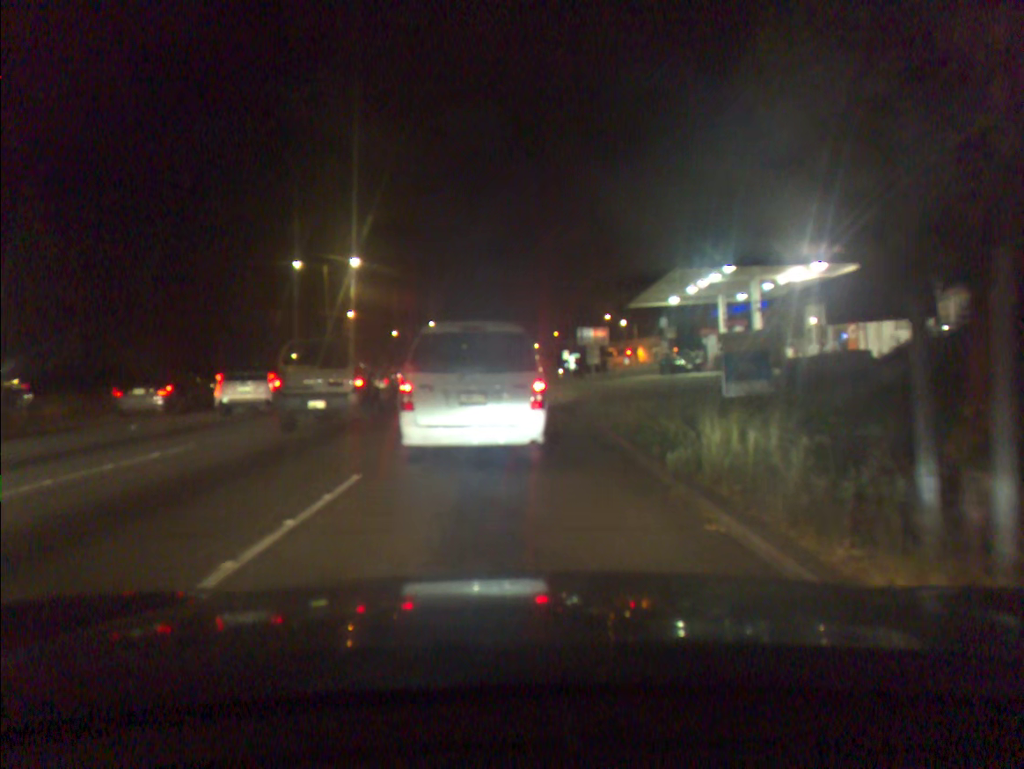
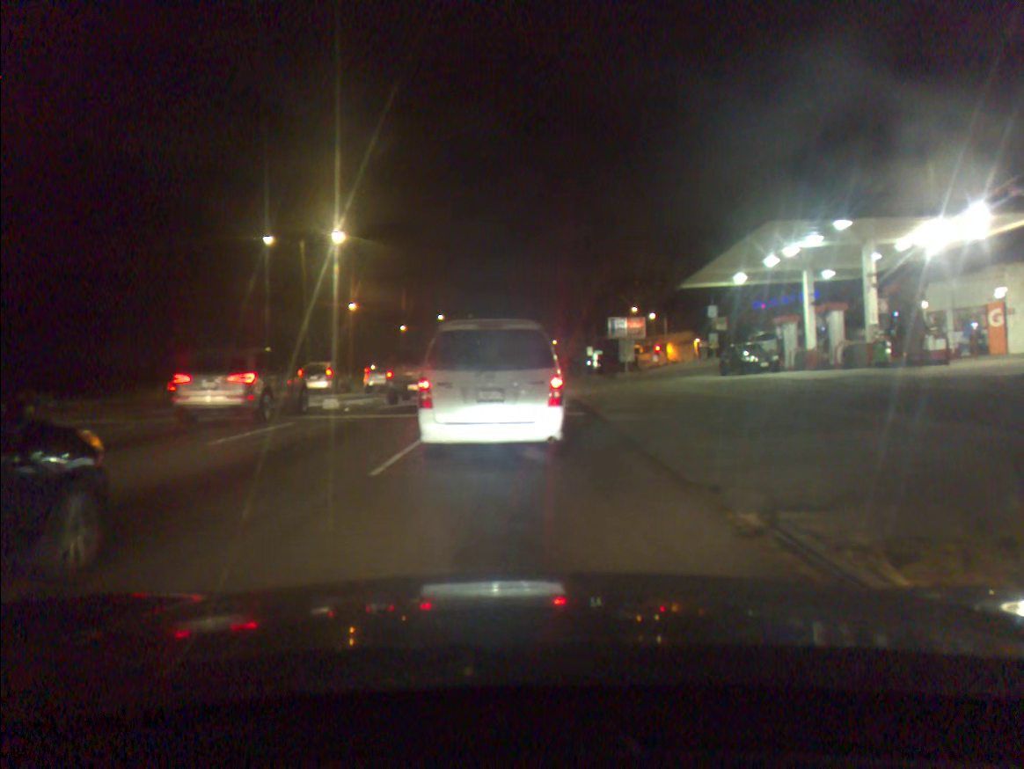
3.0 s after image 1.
(-0.2, +10.5) m; -1°
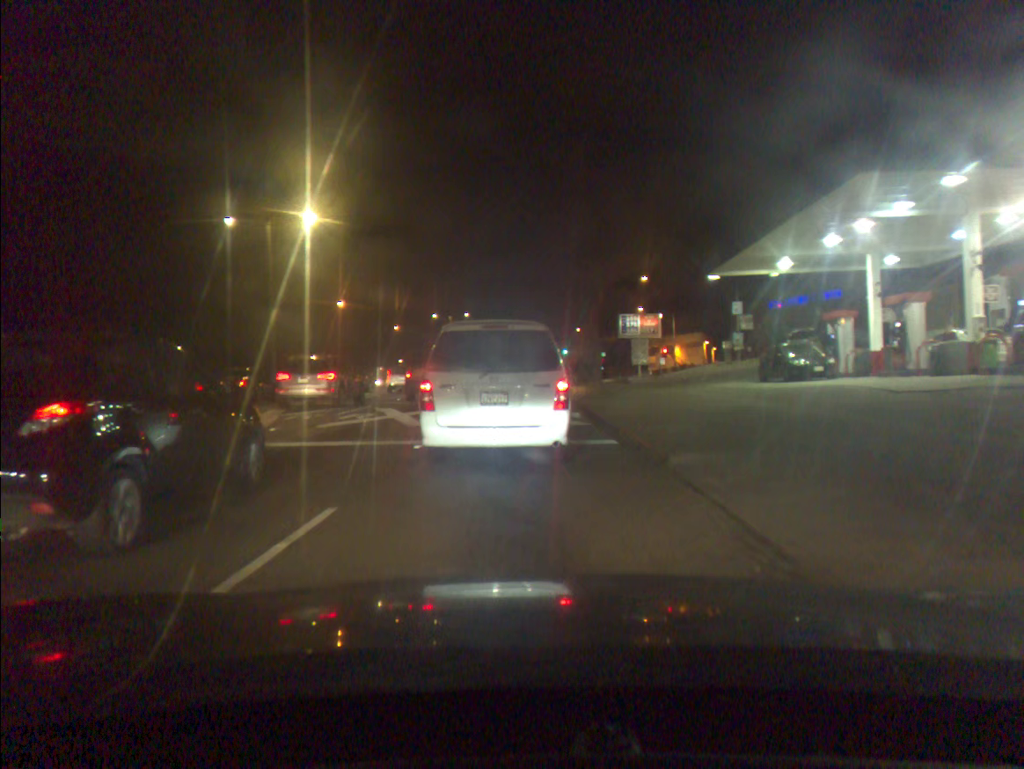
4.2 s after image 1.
(0.0, +6.2) m; 0°
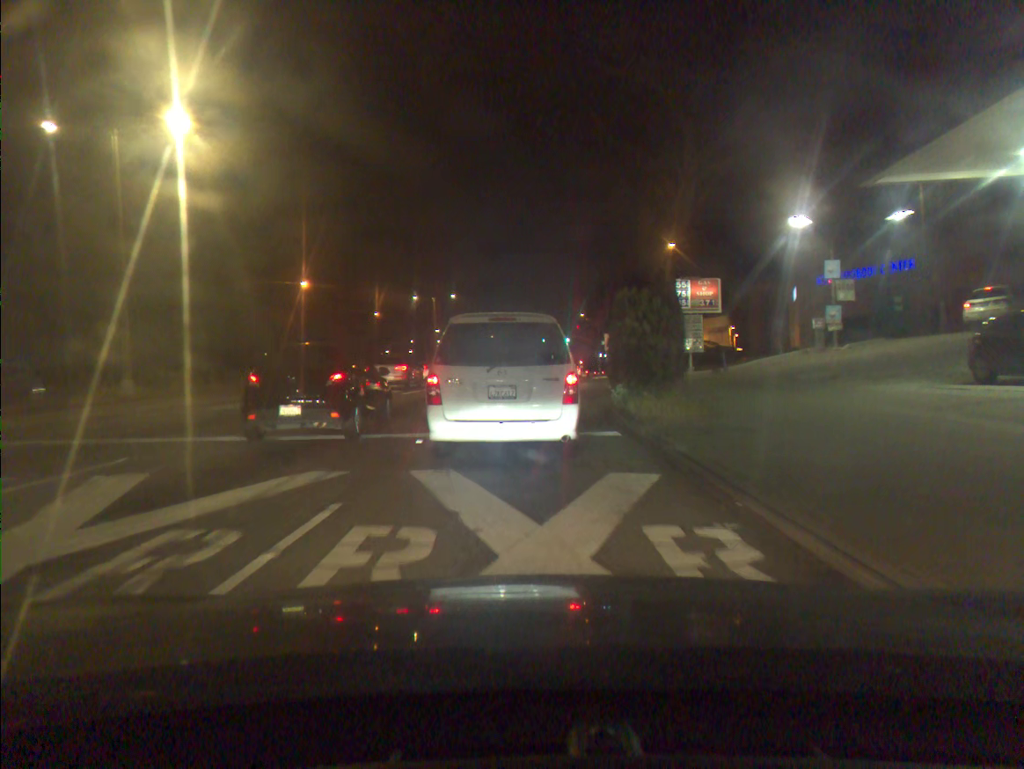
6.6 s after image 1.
(+0.1, +15.1) m; 0°
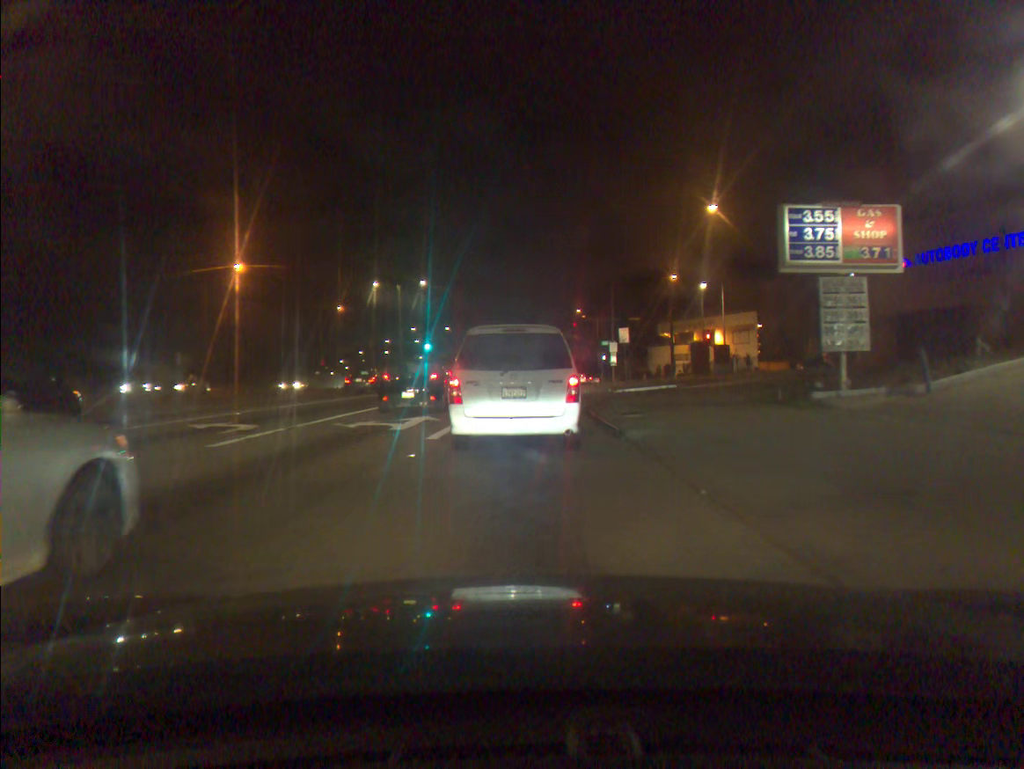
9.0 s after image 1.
(+0.1, +16.8) m; +1°
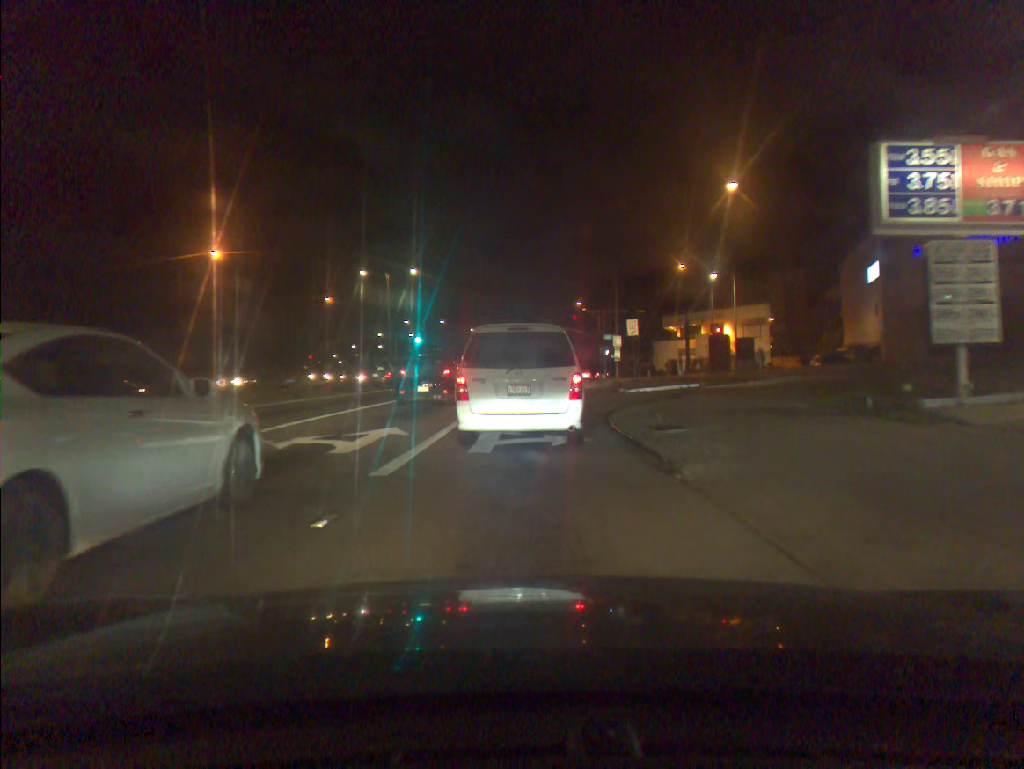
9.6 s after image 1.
(0.0, +4.5) m; 0°
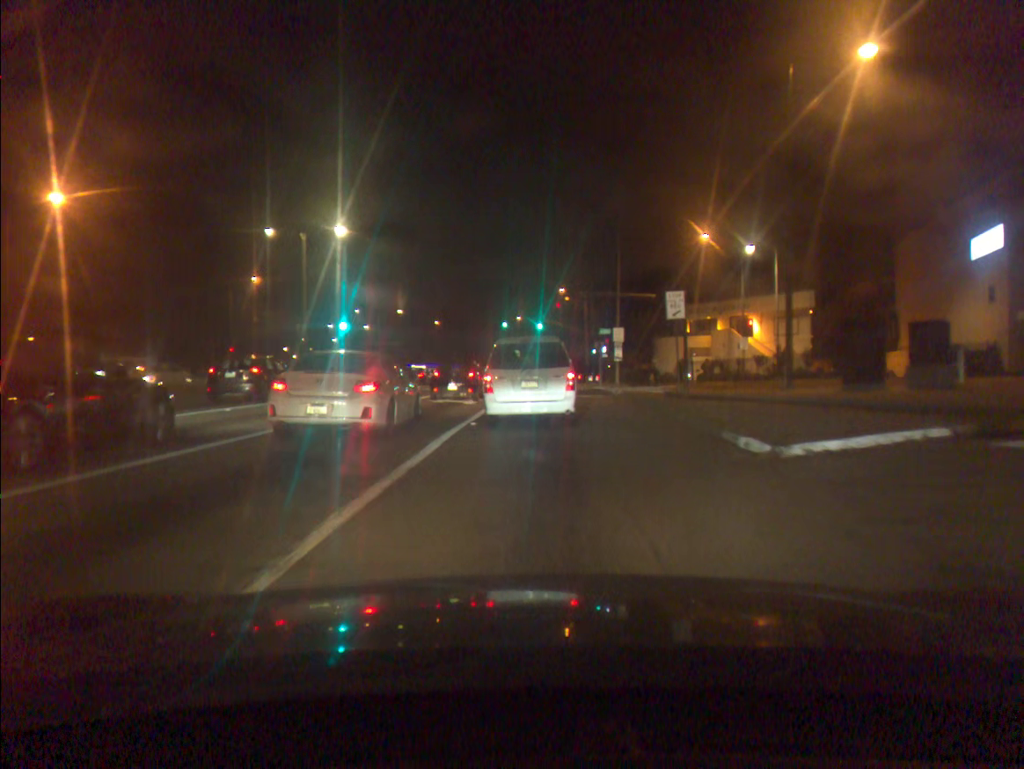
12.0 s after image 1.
(+0.3, +18.4) m; +2°
